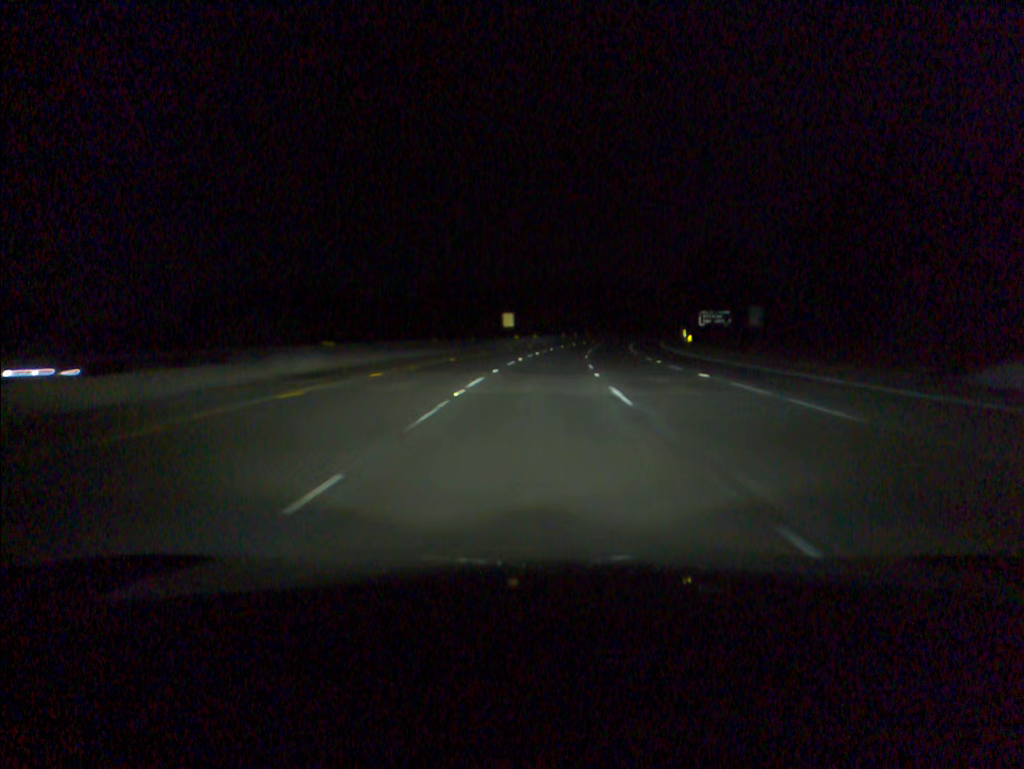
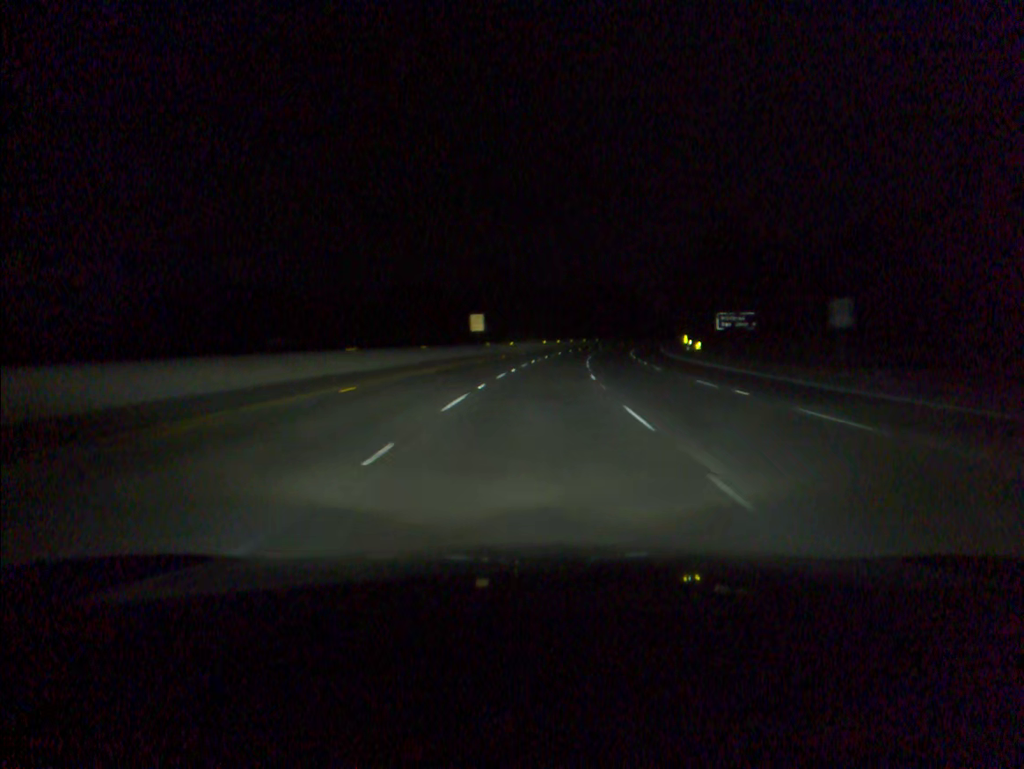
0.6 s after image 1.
(+0.3, +19.6) m; +2°
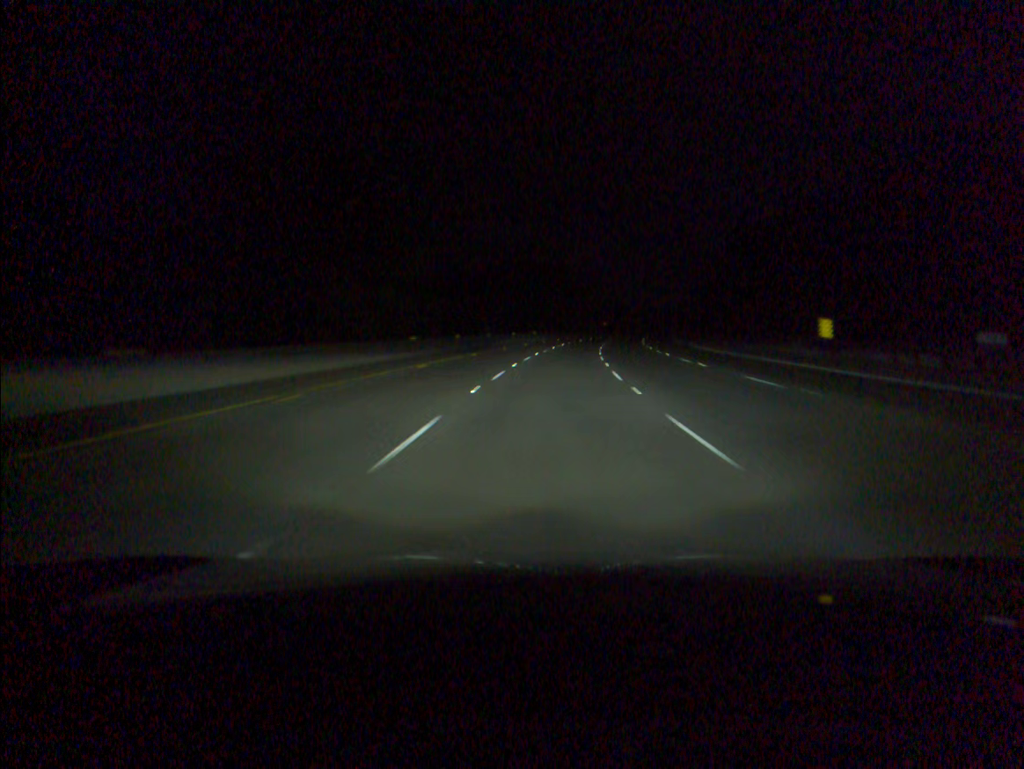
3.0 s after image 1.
(+4.4, +78.4) m; +6°
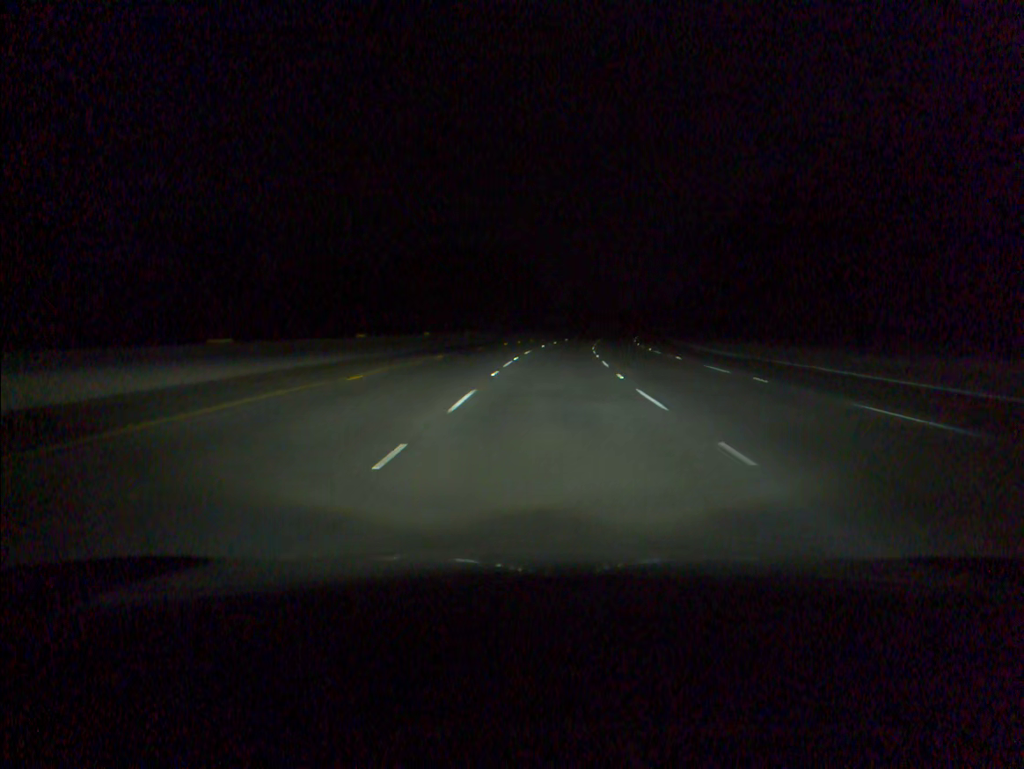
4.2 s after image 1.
(+1.3, +38.1) m; +4°
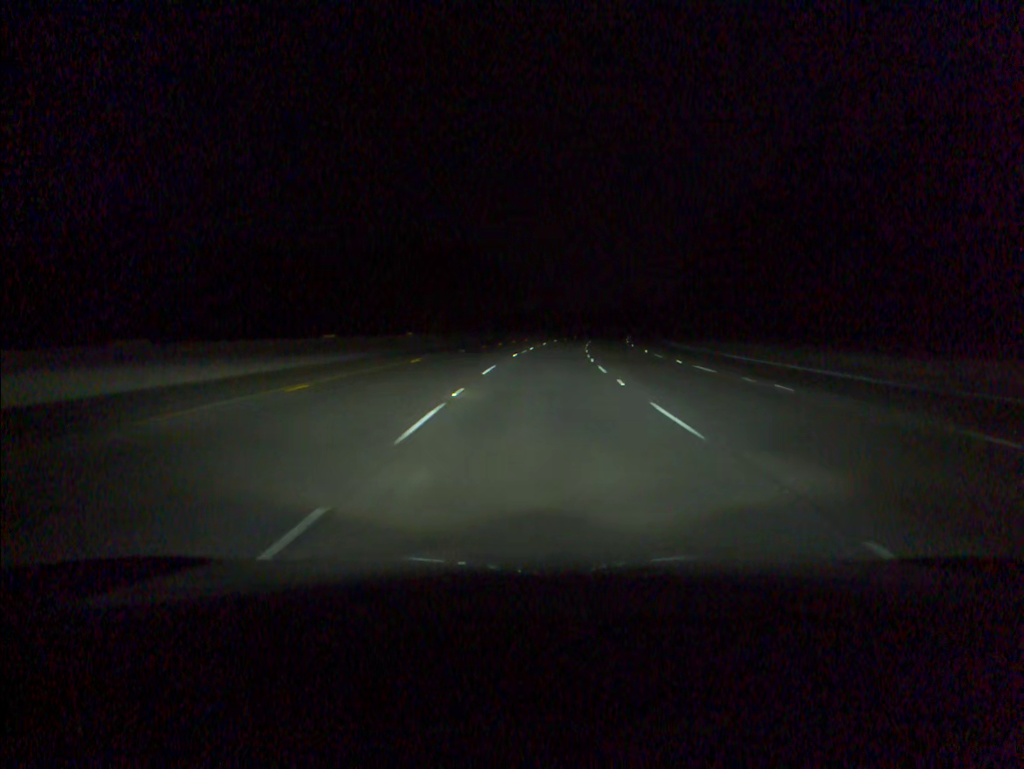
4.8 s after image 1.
(+0.3, +18.5) m; +2°
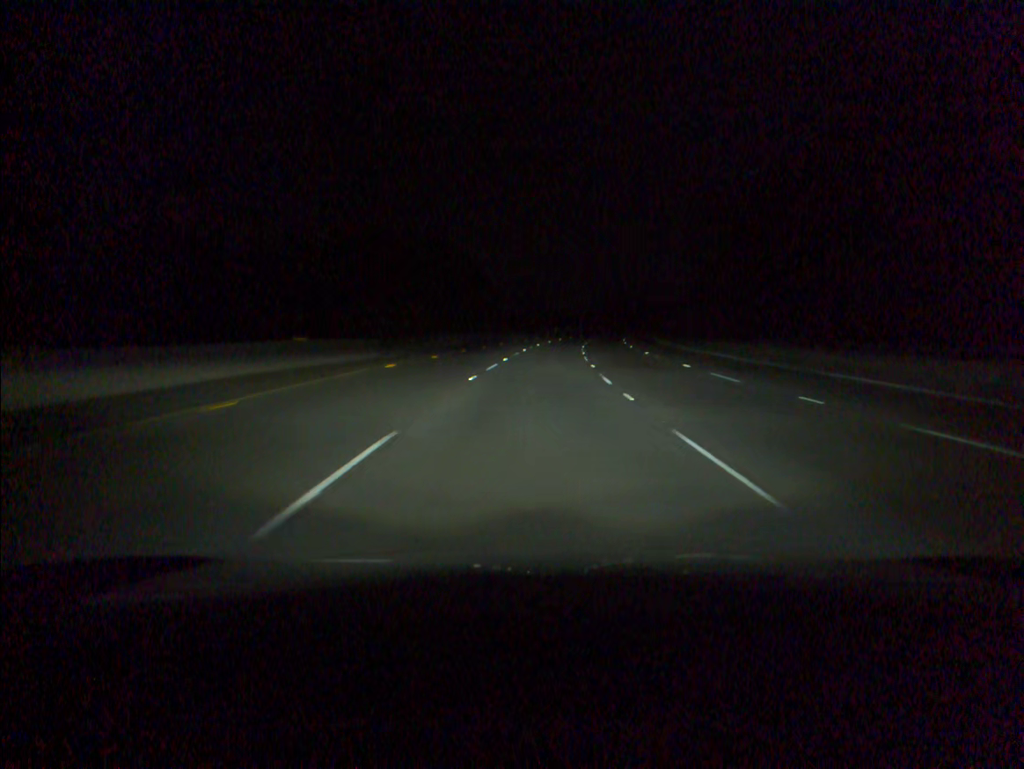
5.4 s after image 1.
(+0.3, +18.2) m; +2°
